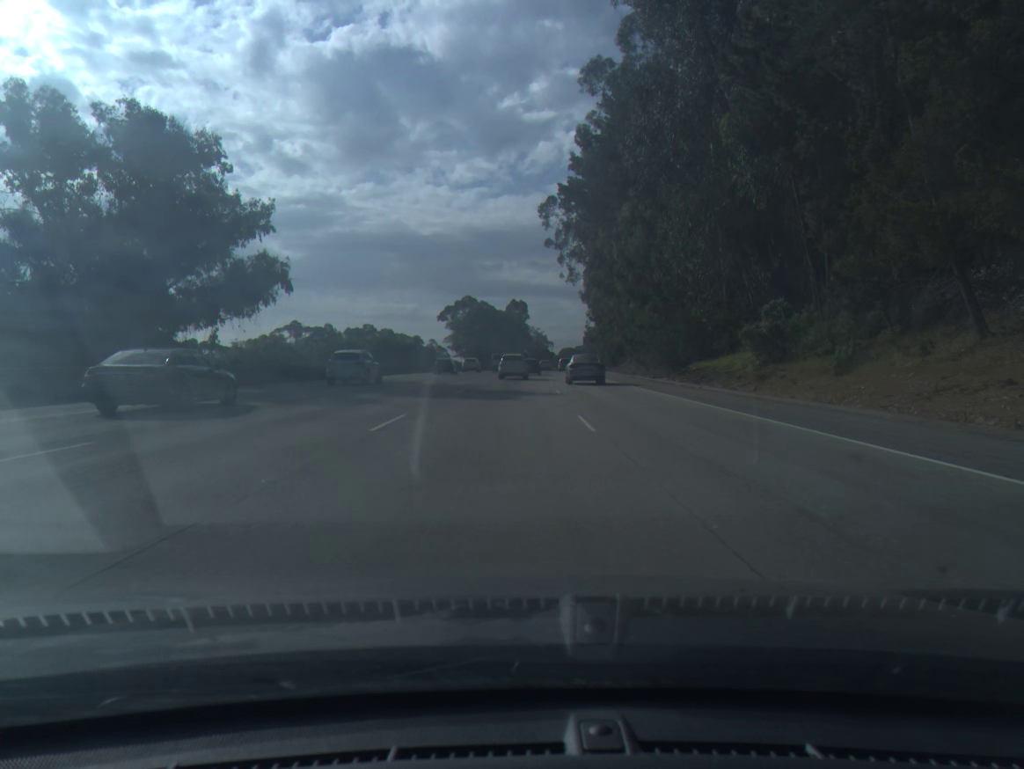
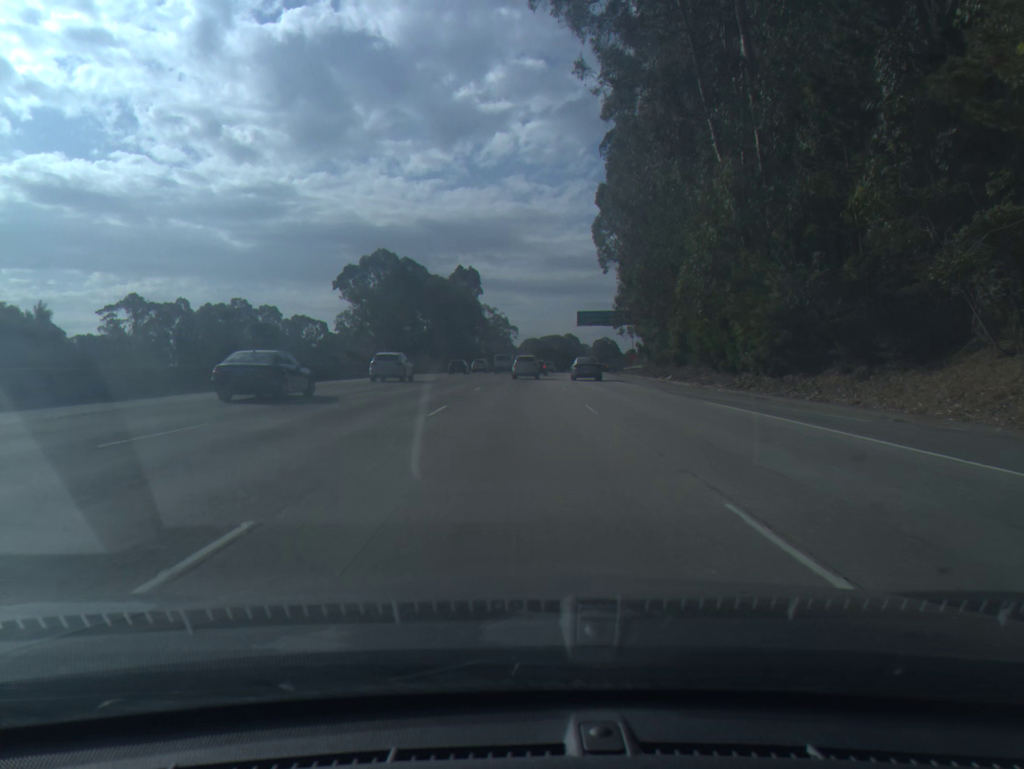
(+1.4, +83.7) m; +3°
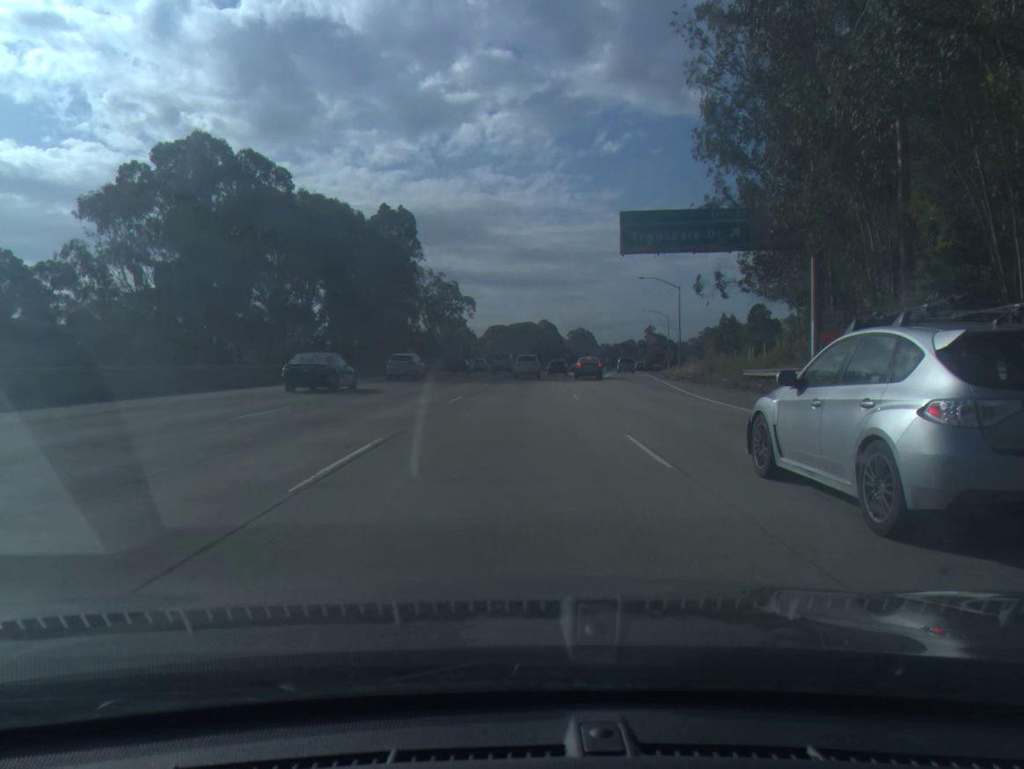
(+1.3, +67.6) m; +2°
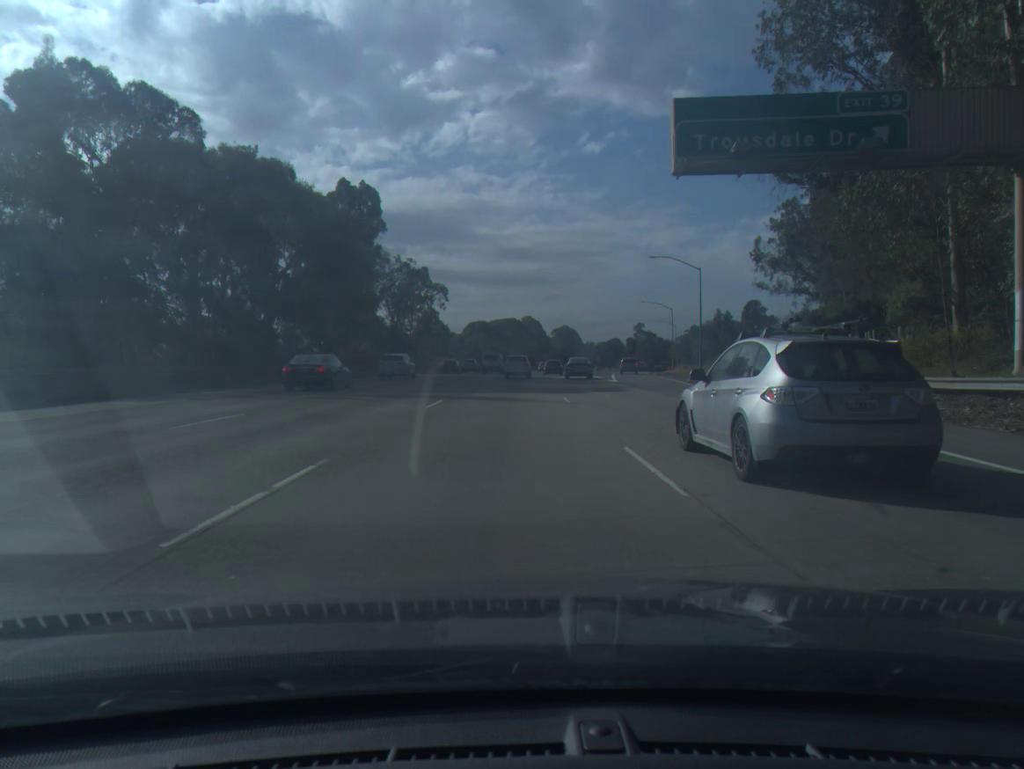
(+0.2, +16.6) m; +1°
